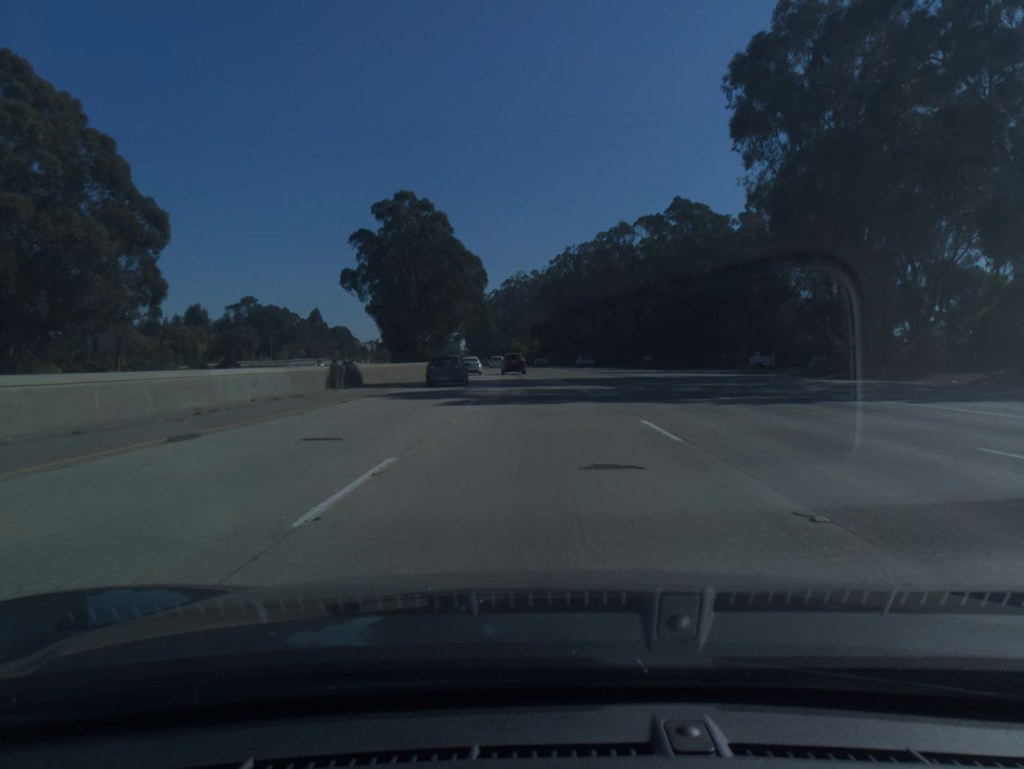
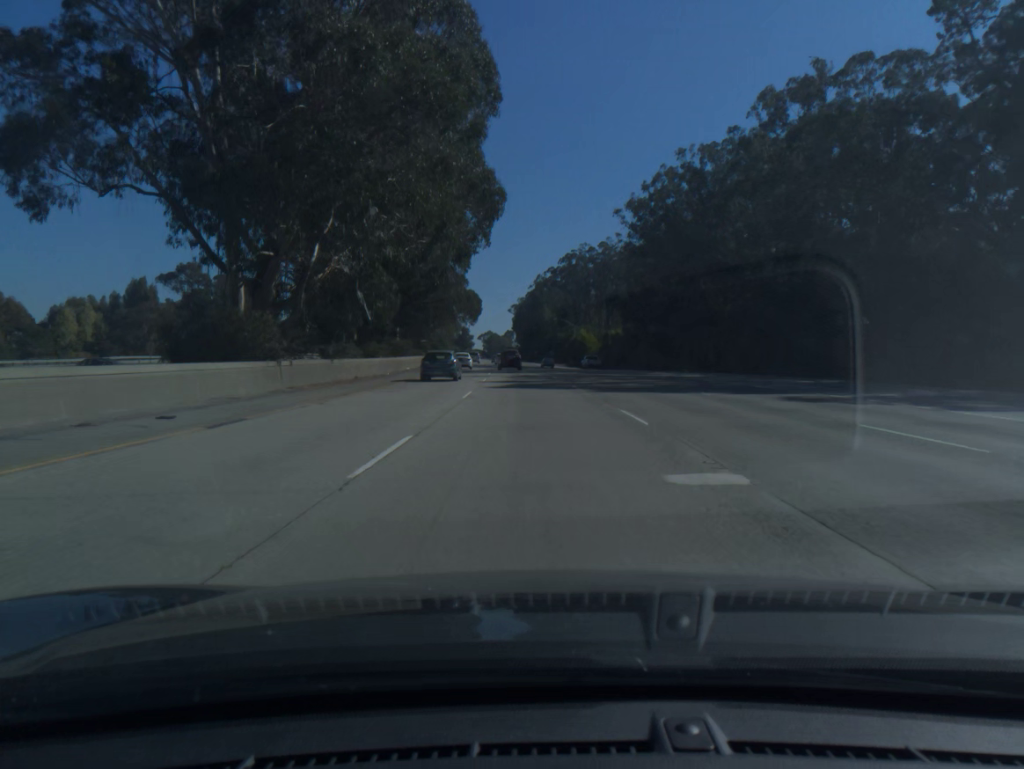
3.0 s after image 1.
(-2.6, +85.0) m; -4°
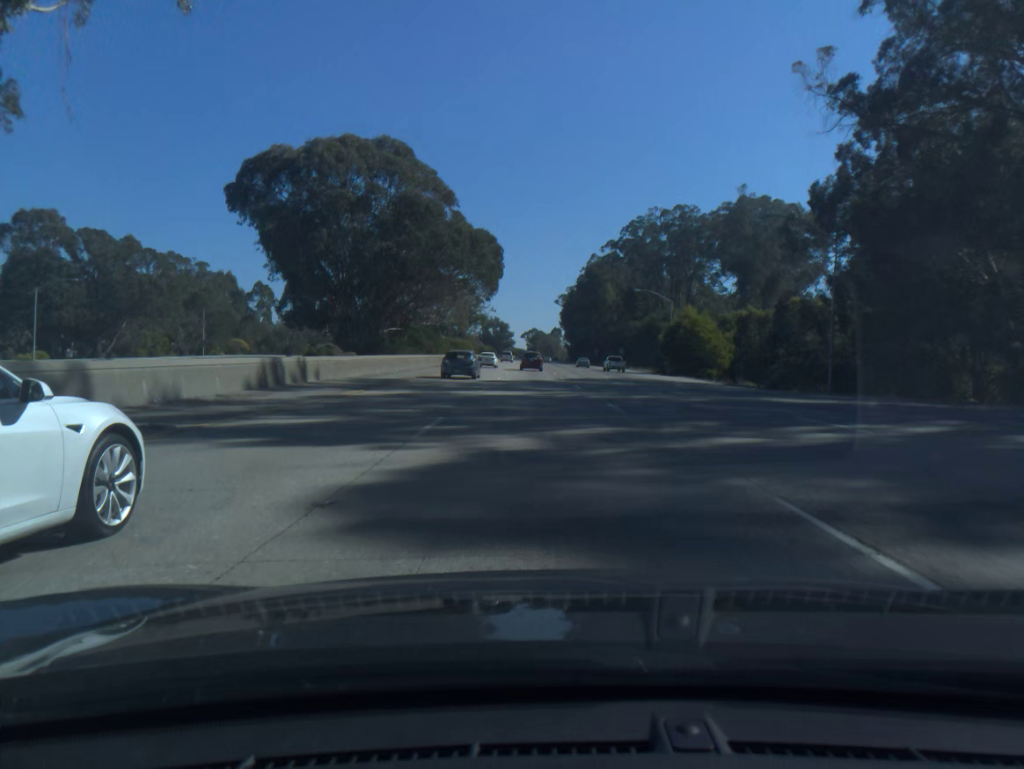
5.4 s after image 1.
(-2.2, +69.3) m; -3°
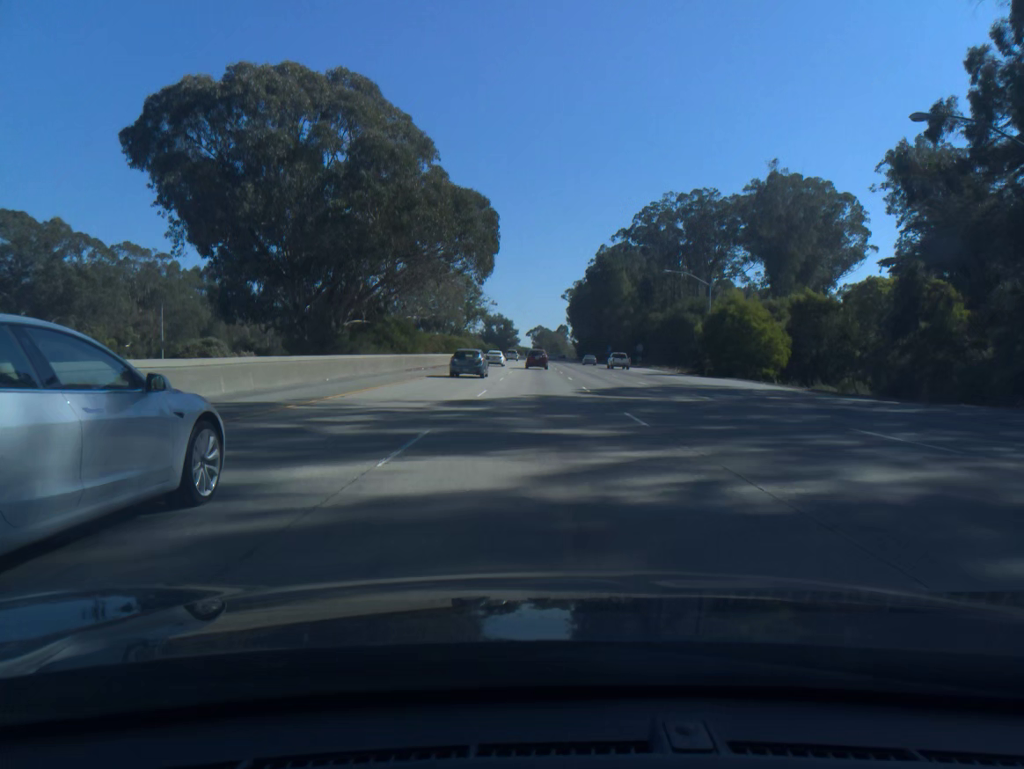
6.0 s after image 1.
(-0.1, +17.5) m; 0°
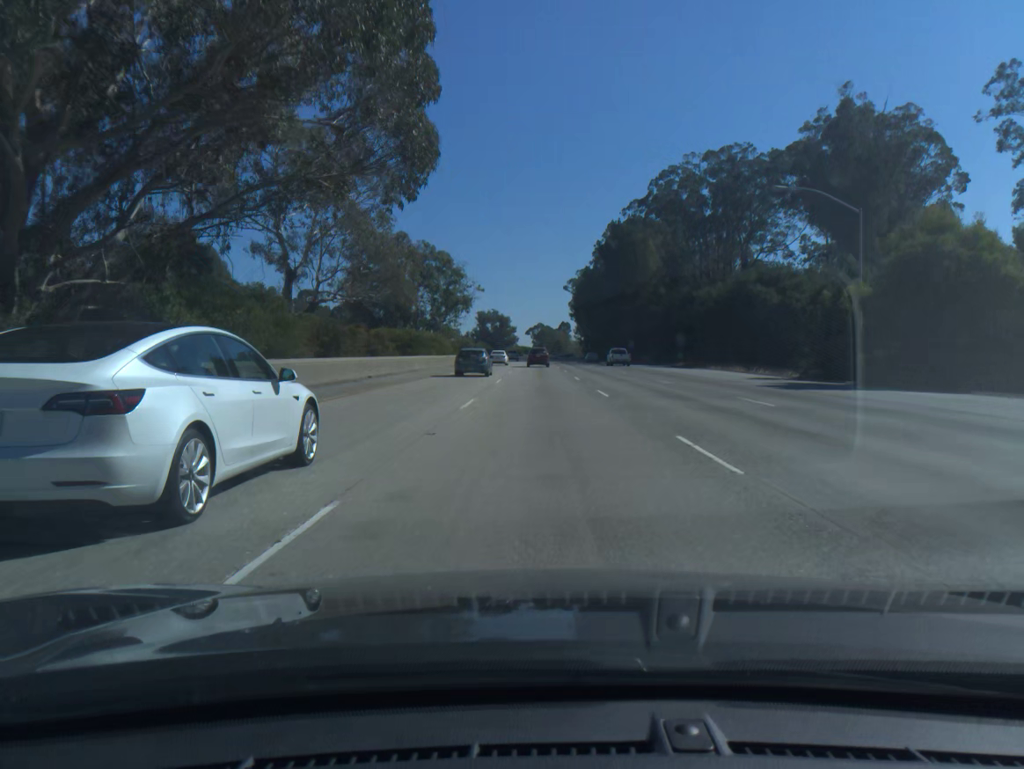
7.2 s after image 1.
(-0.1, +35.2) m; 0°
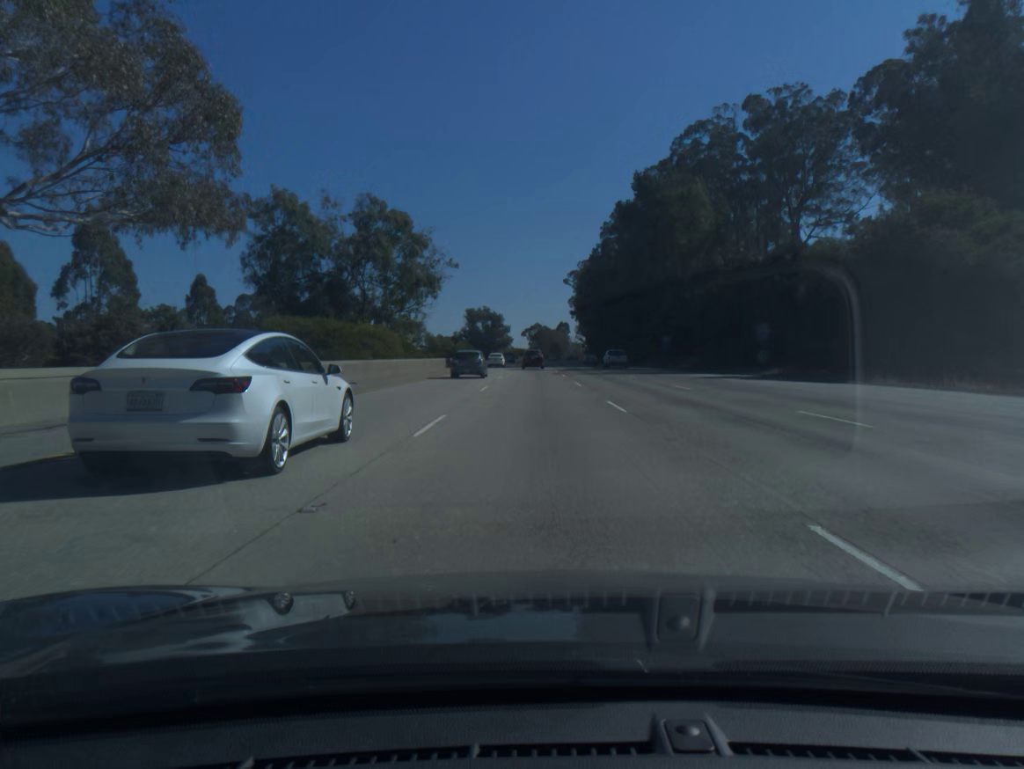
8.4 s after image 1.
(+0.1, +35.3) m; 0°
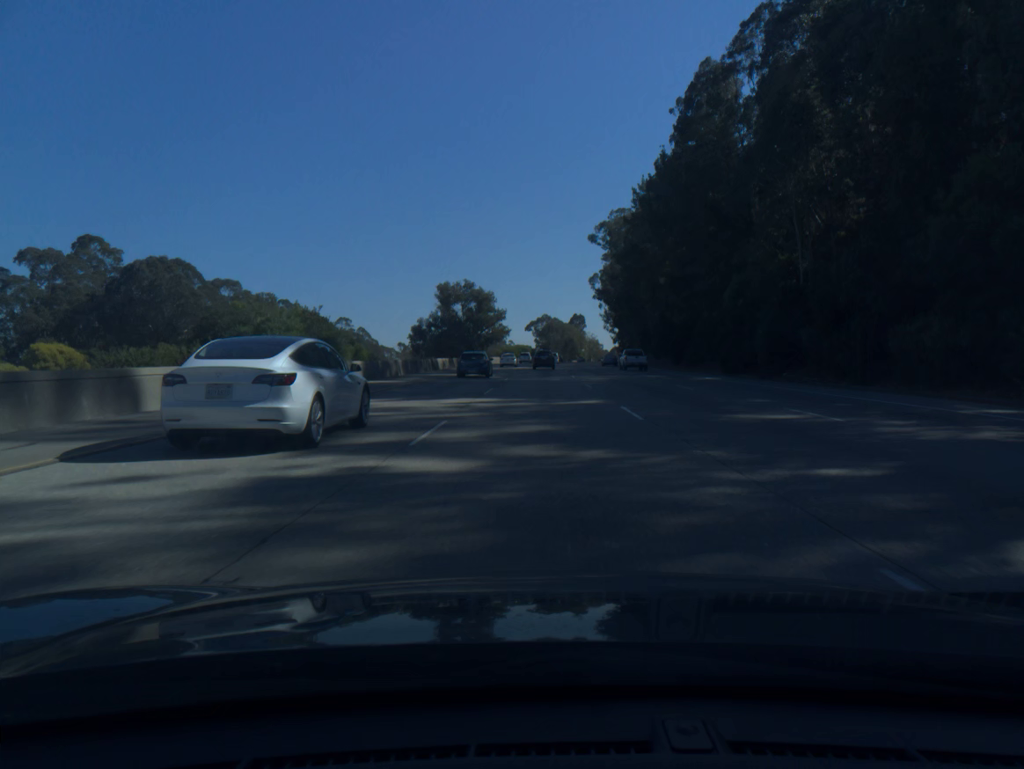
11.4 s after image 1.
(-0.5, +88.8) m; -1°
